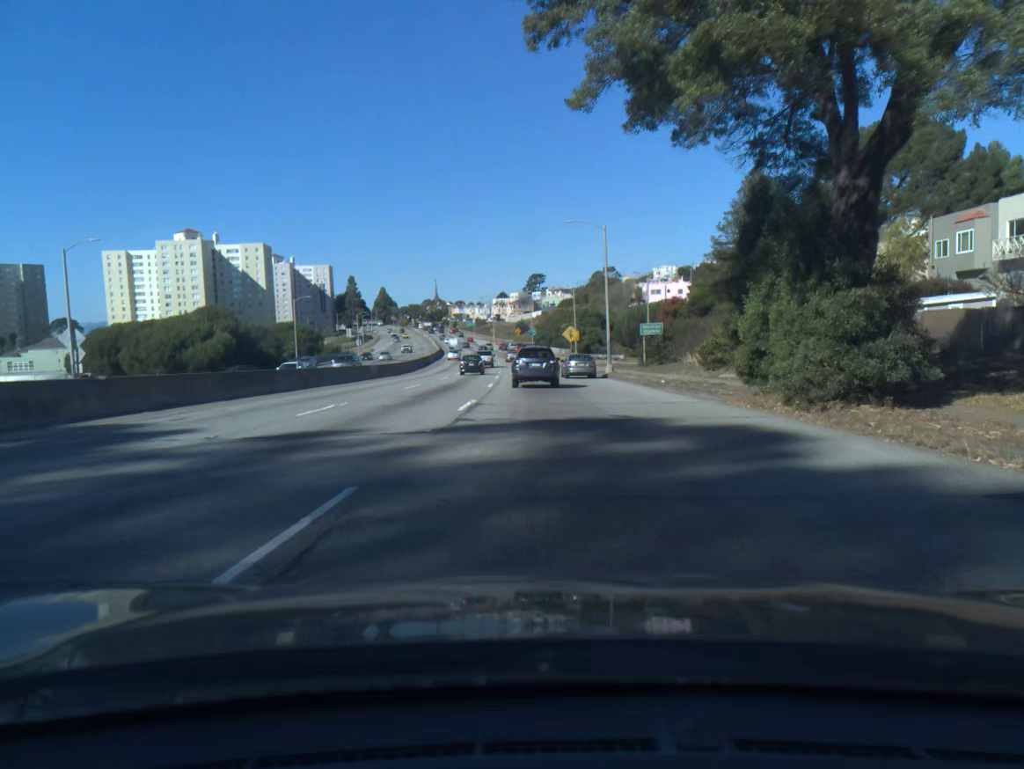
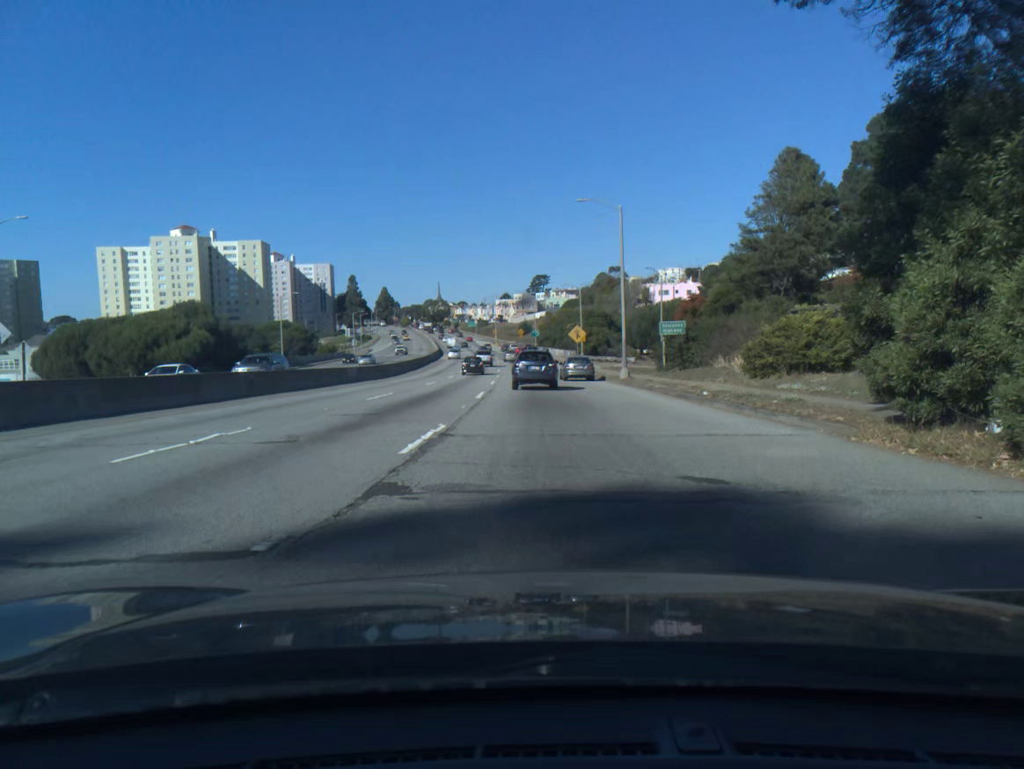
(0.0, +7.3) m; 0°
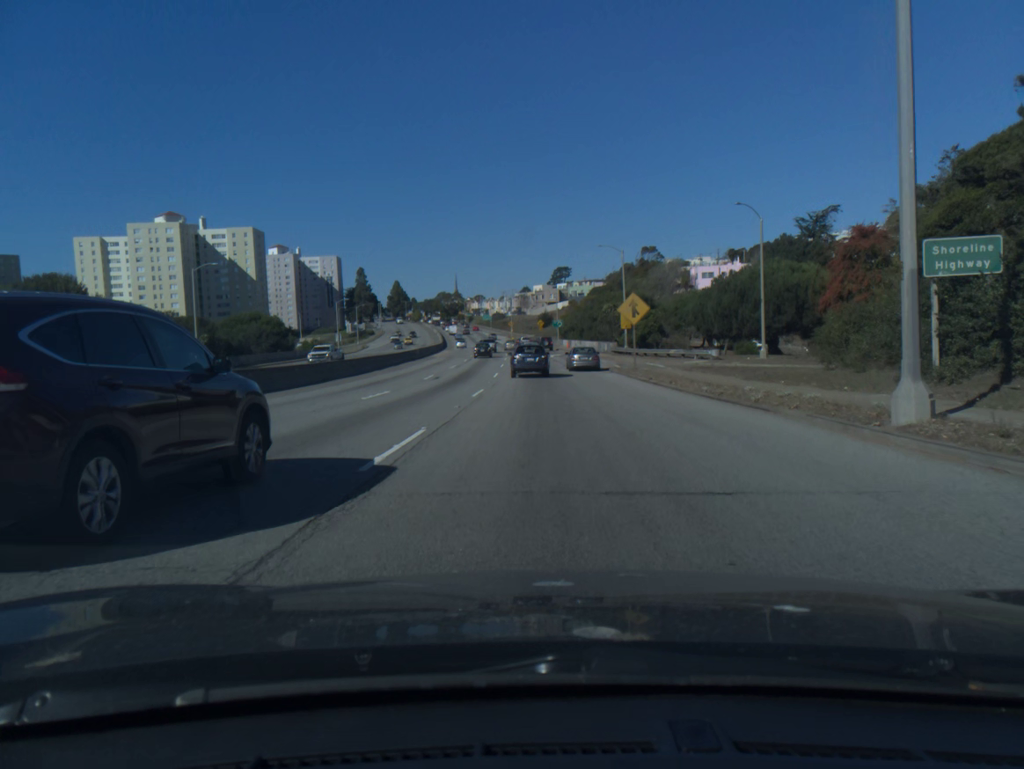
(-0.3, +30.9) m; -2°
